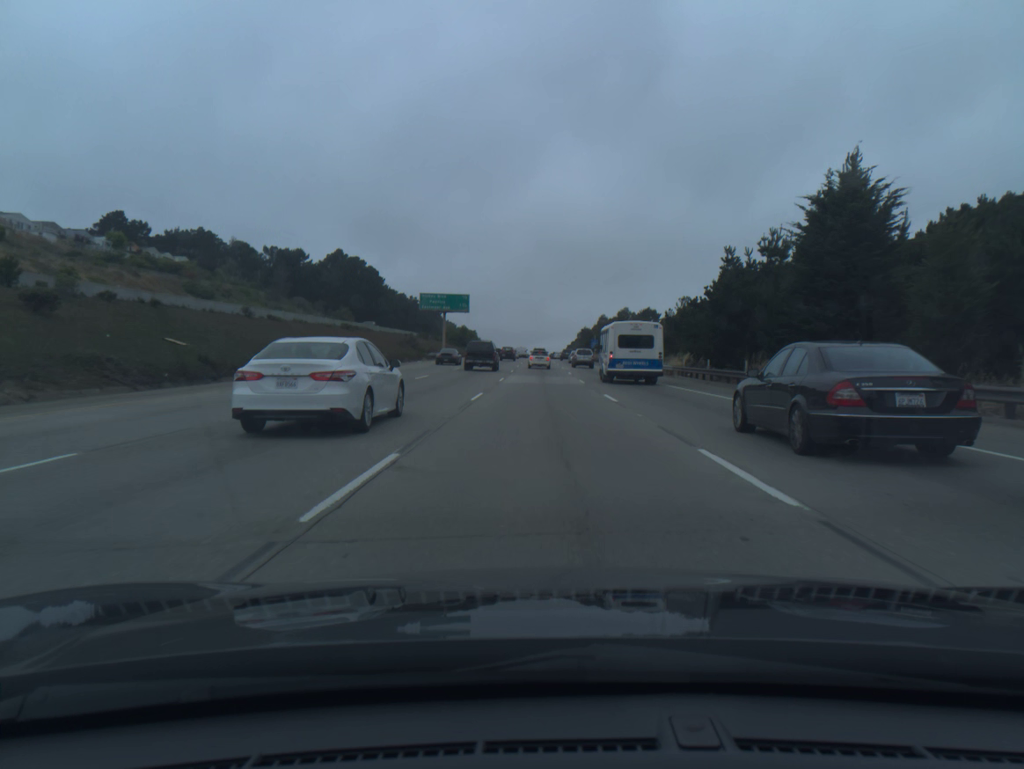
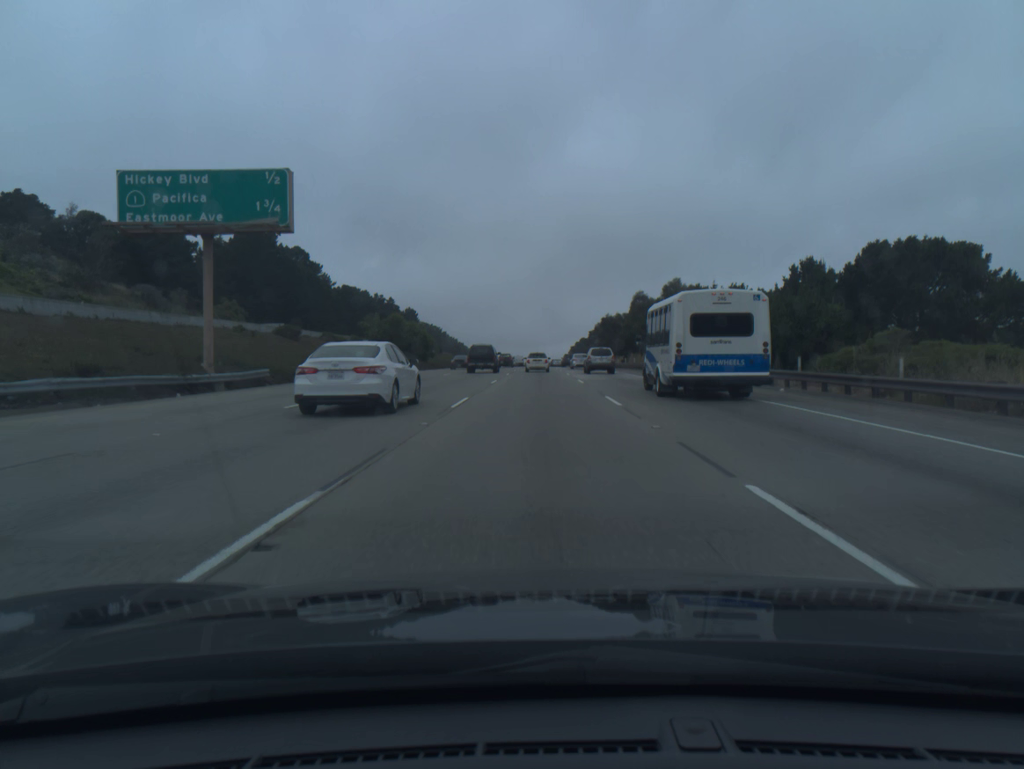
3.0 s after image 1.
(-0.2, +75.8) m; 0°
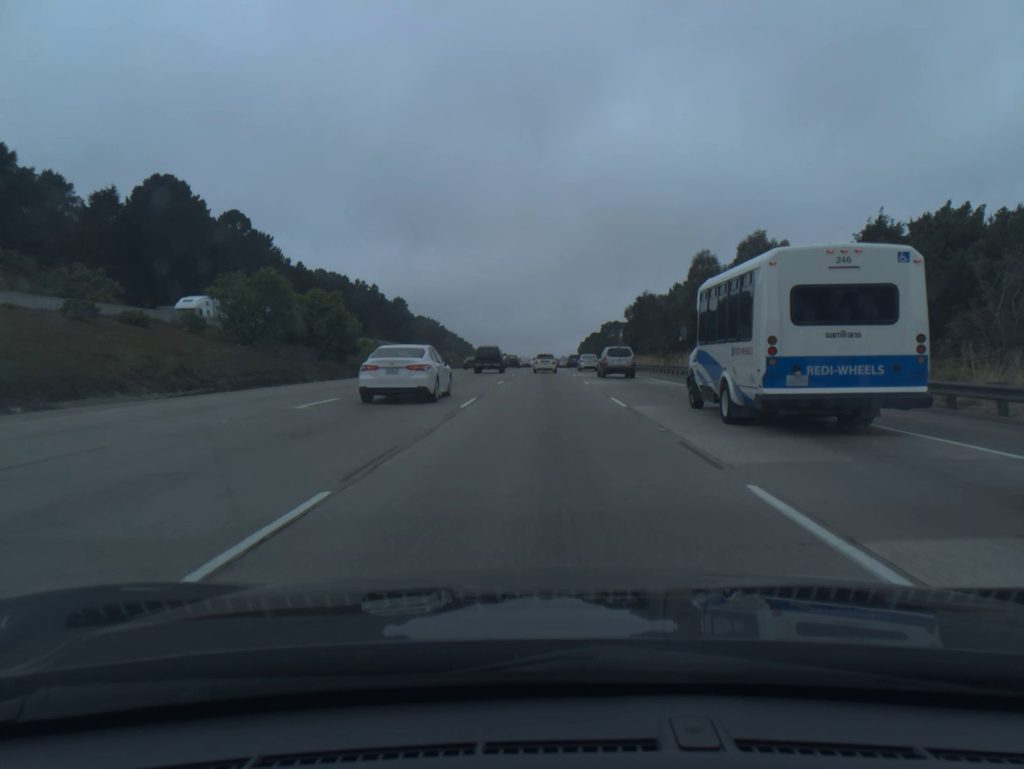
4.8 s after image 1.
(-0.2, +43.7) m; 0°
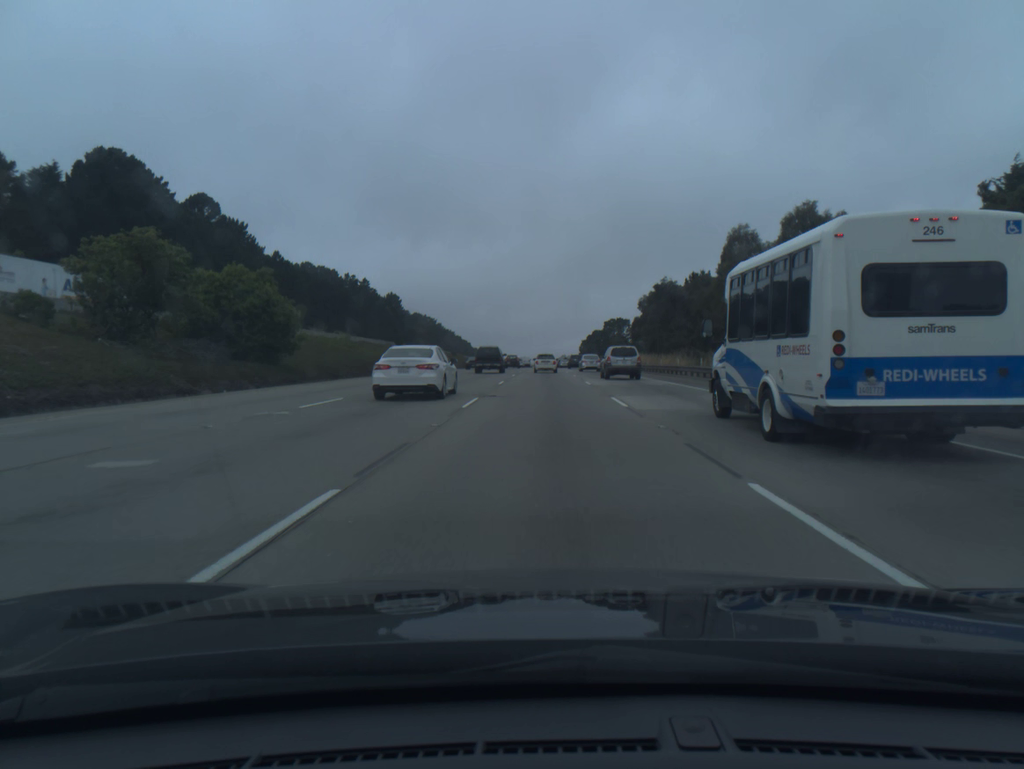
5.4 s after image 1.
(0.0, +14.4) m; 0°
